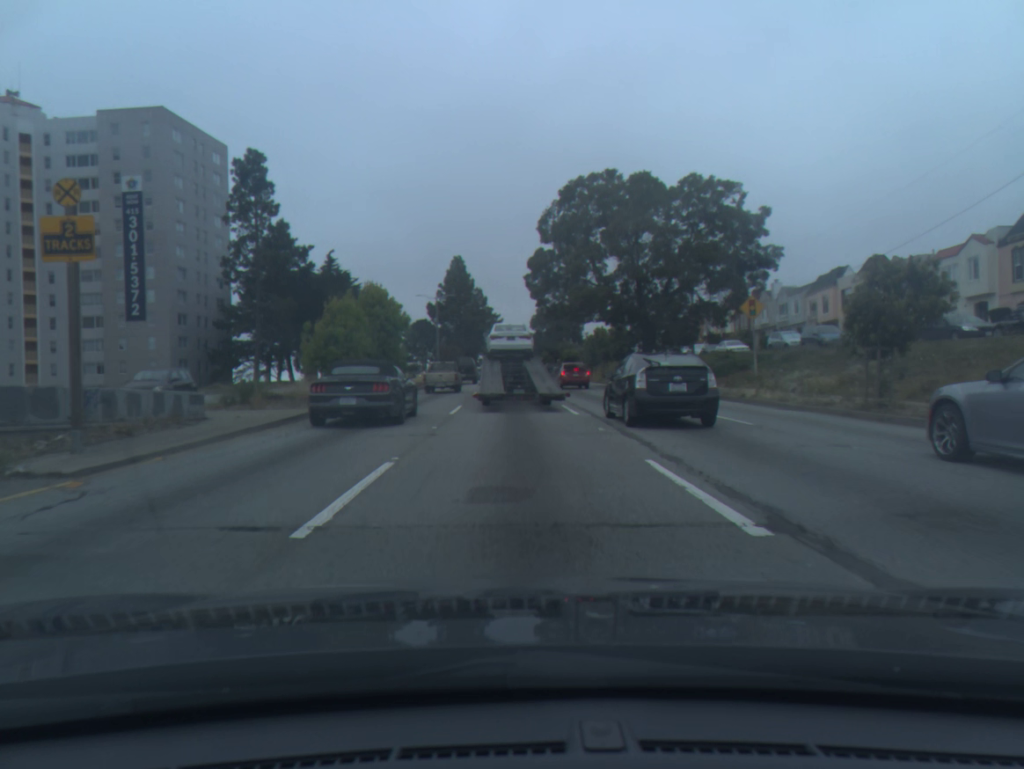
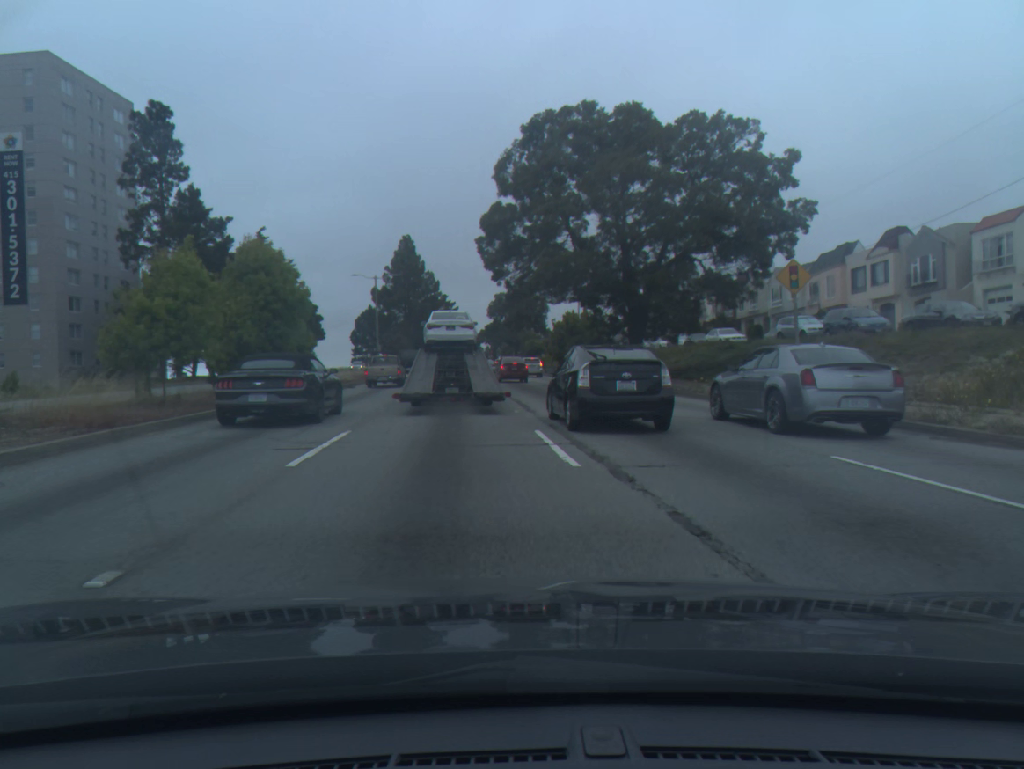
(+0.4, +10.9) m; +3°
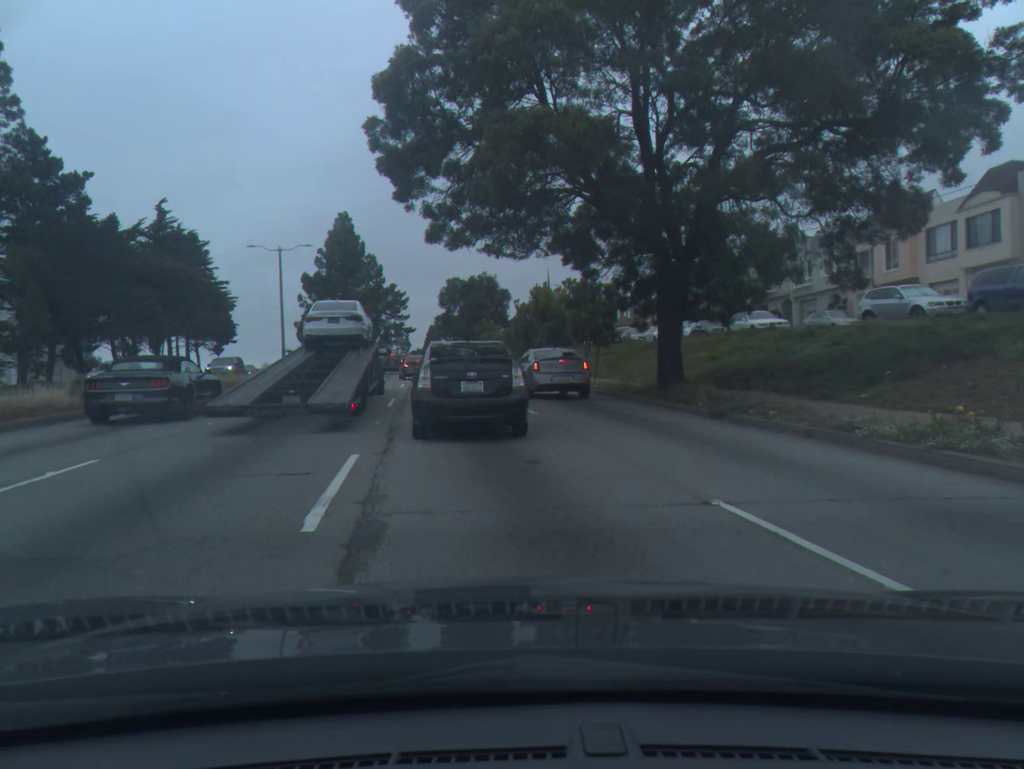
(+0.7, +18.3) m; +2°
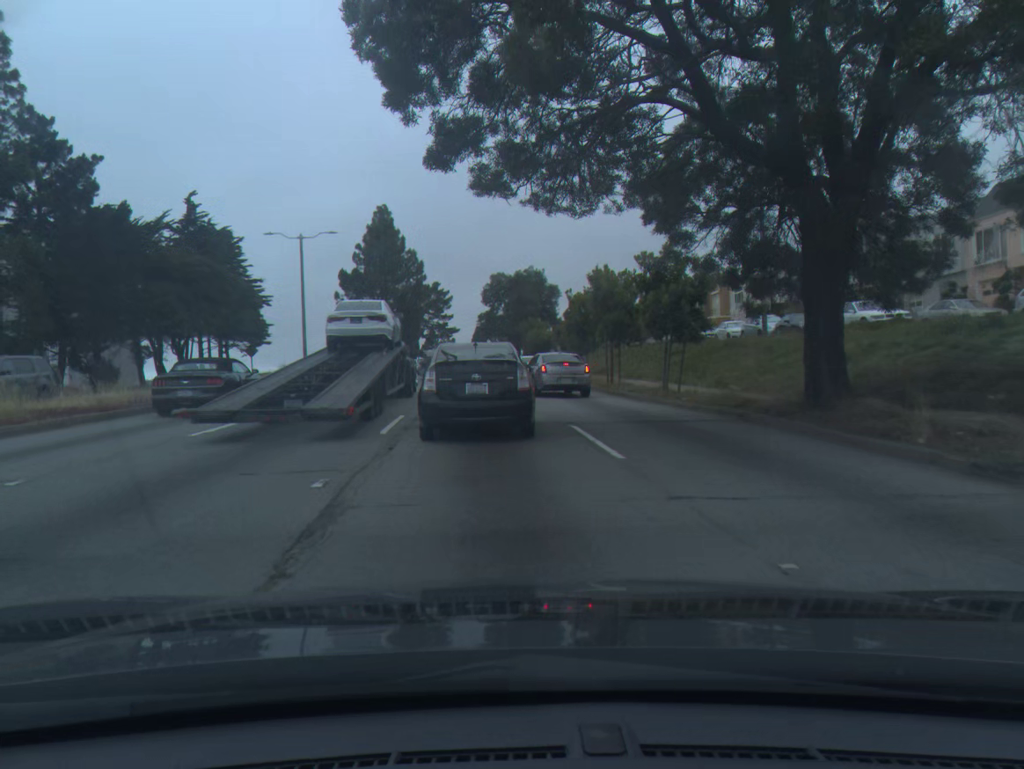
(-0.2, +7.5) m; -3°
